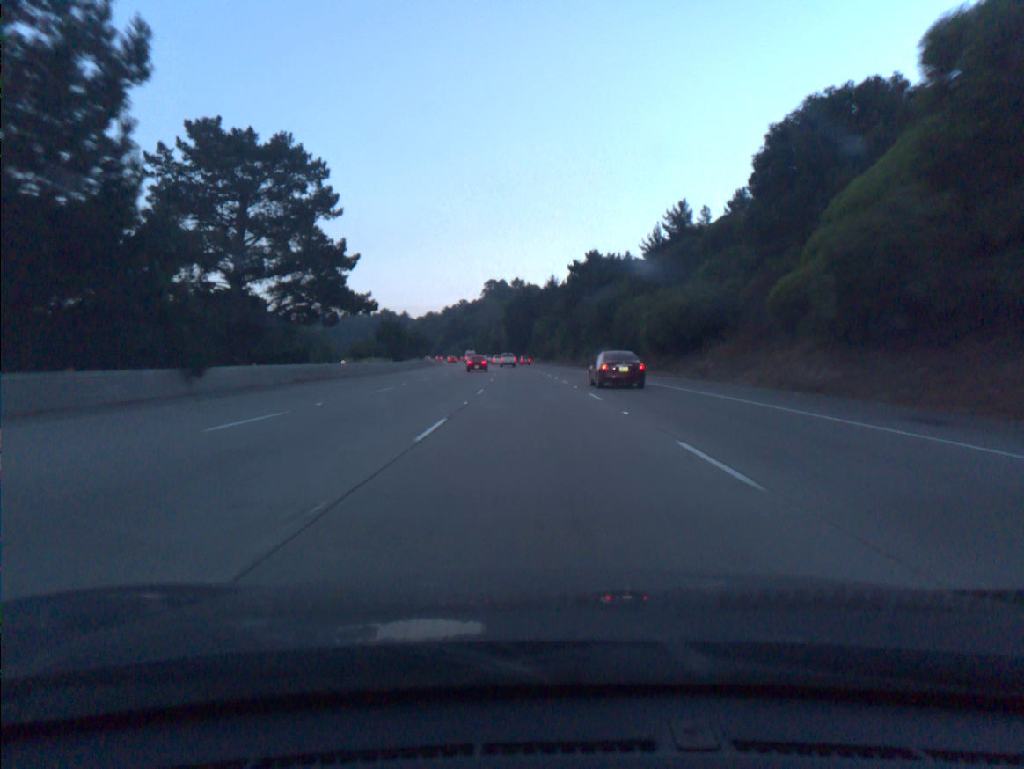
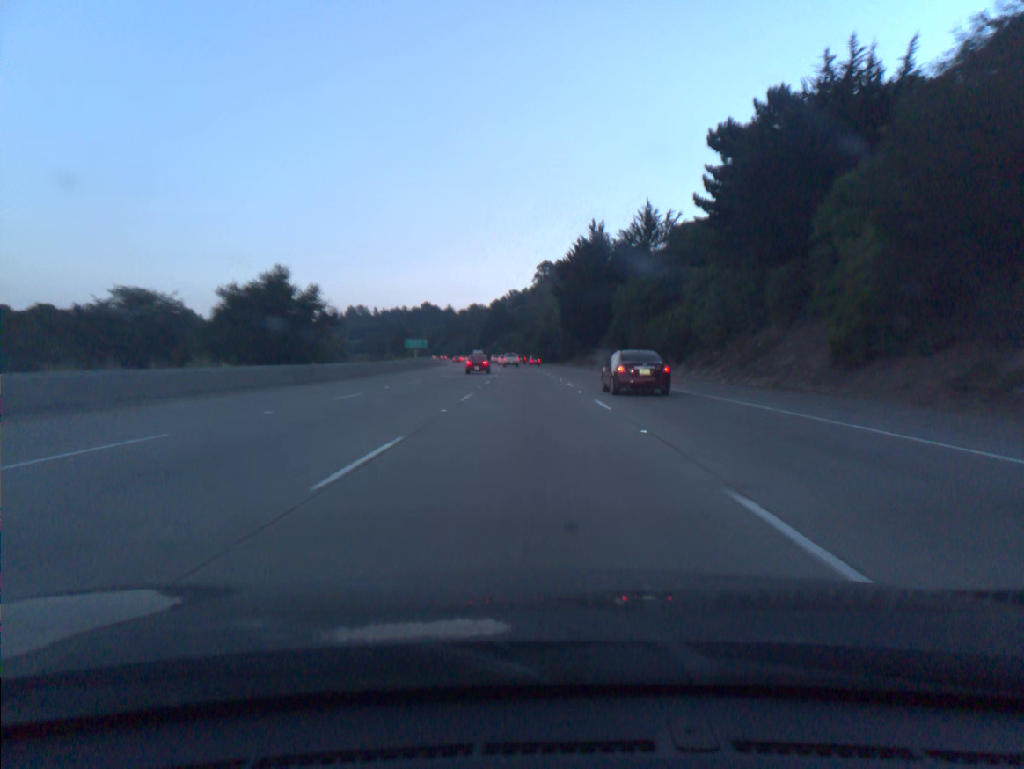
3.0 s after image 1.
(-2.9, +91.4) m; -4°
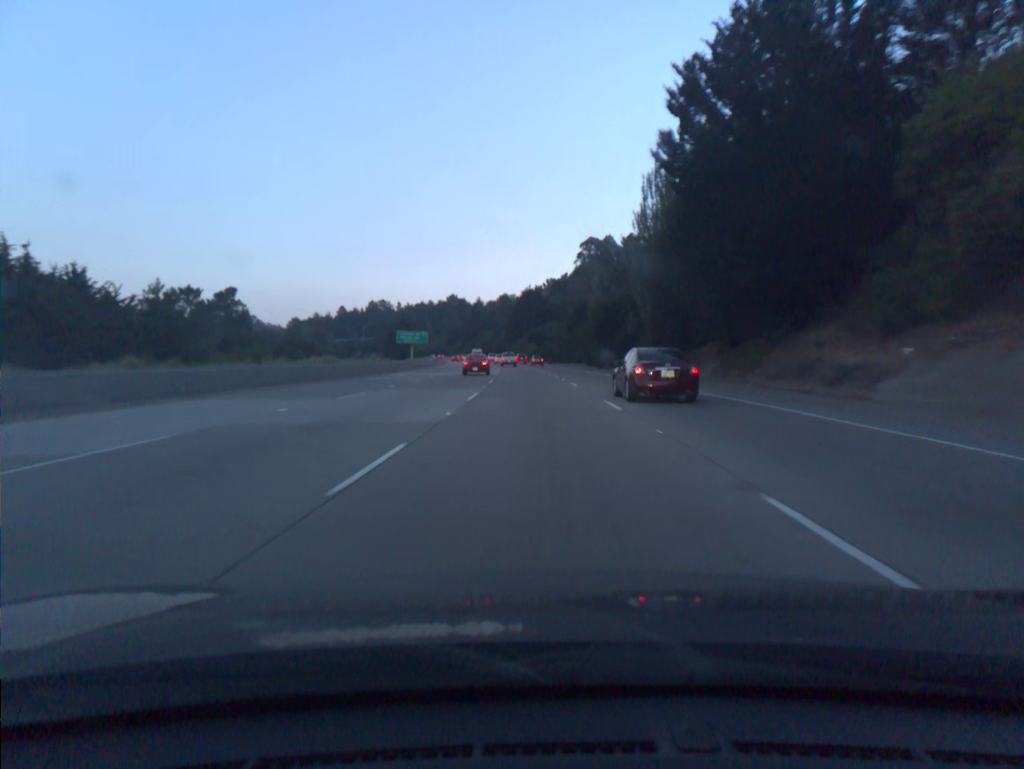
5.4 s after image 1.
(-2.0, +73.2) m; -3°
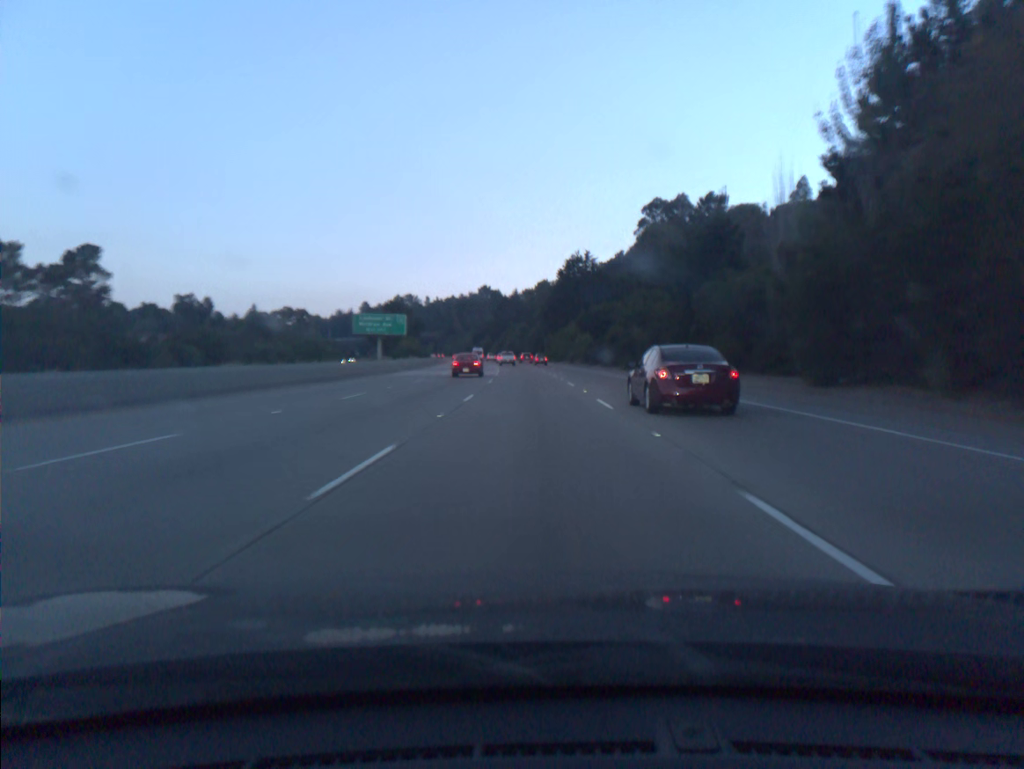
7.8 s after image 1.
(-1.9, +73.2) m; -3°
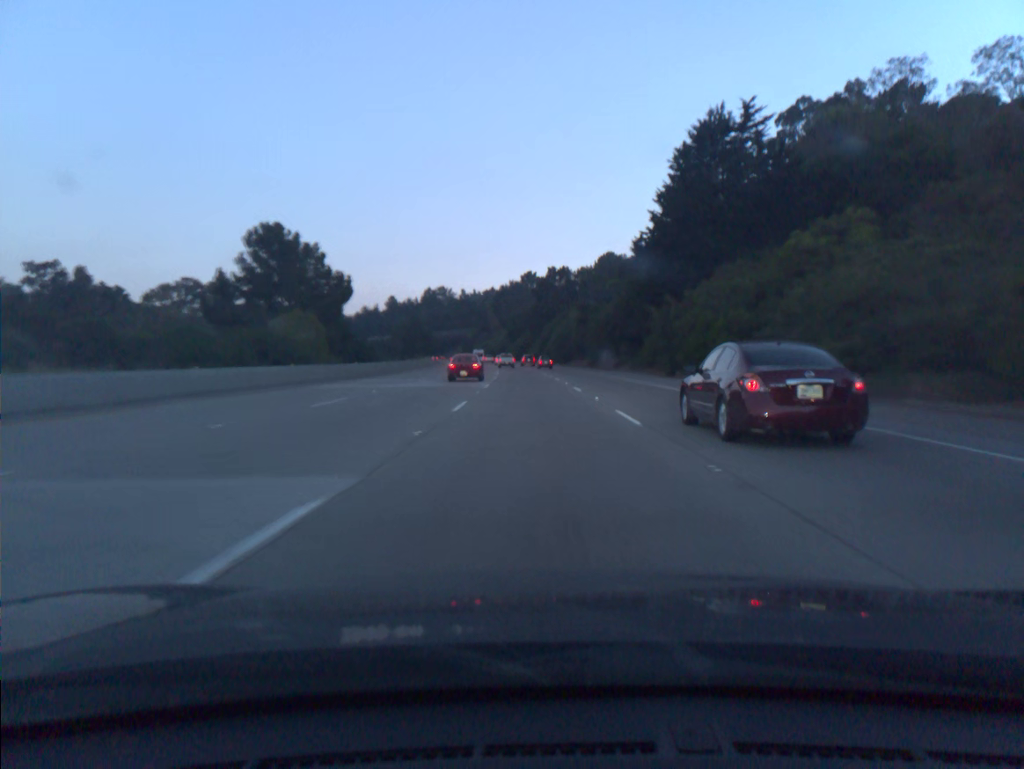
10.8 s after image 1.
(-3.1, +91.3) m; -4°
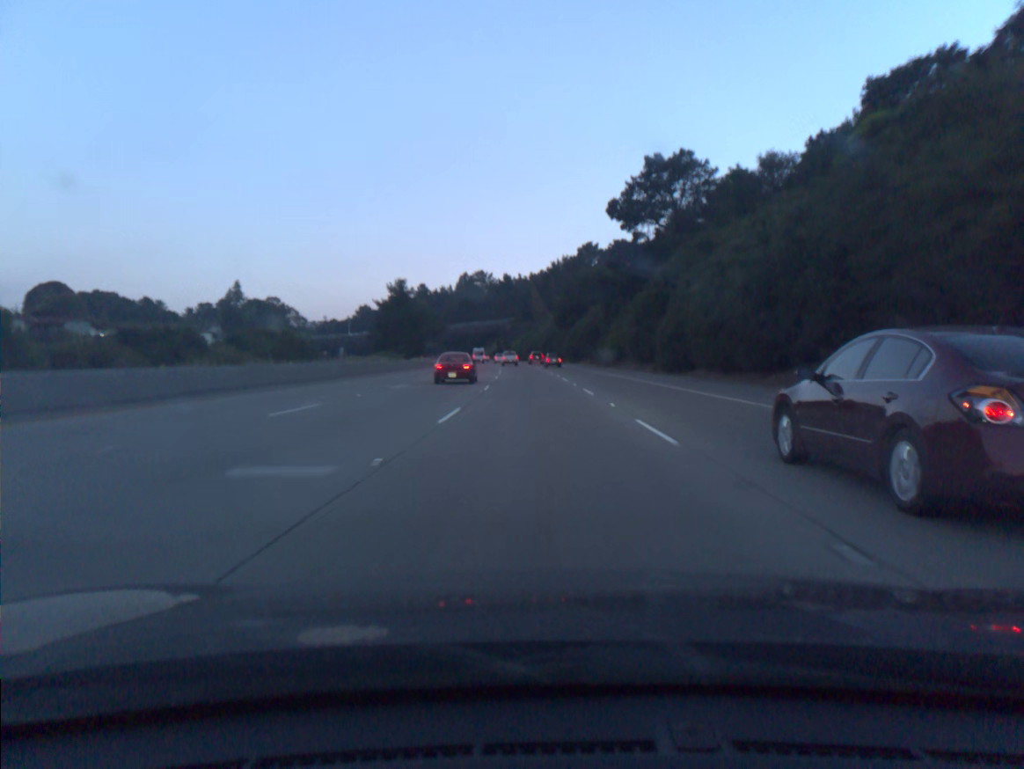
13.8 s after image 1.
(-3.1, +91.2) m; -4°
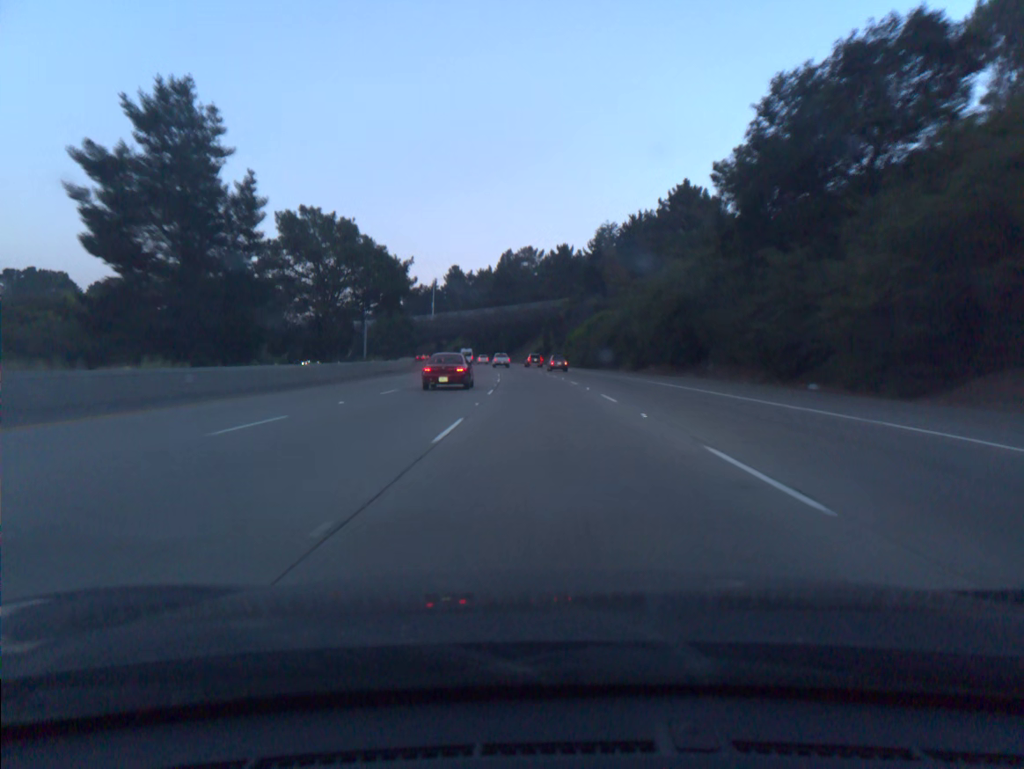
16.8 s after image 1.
(-3.1, +91.2) m; -4°
